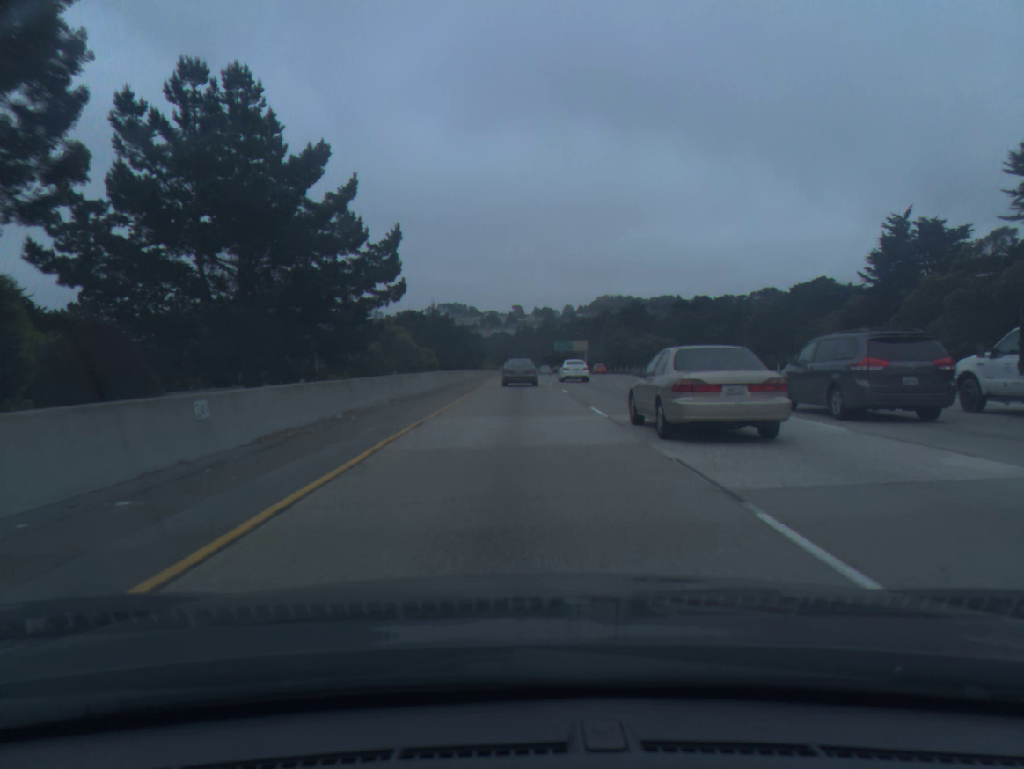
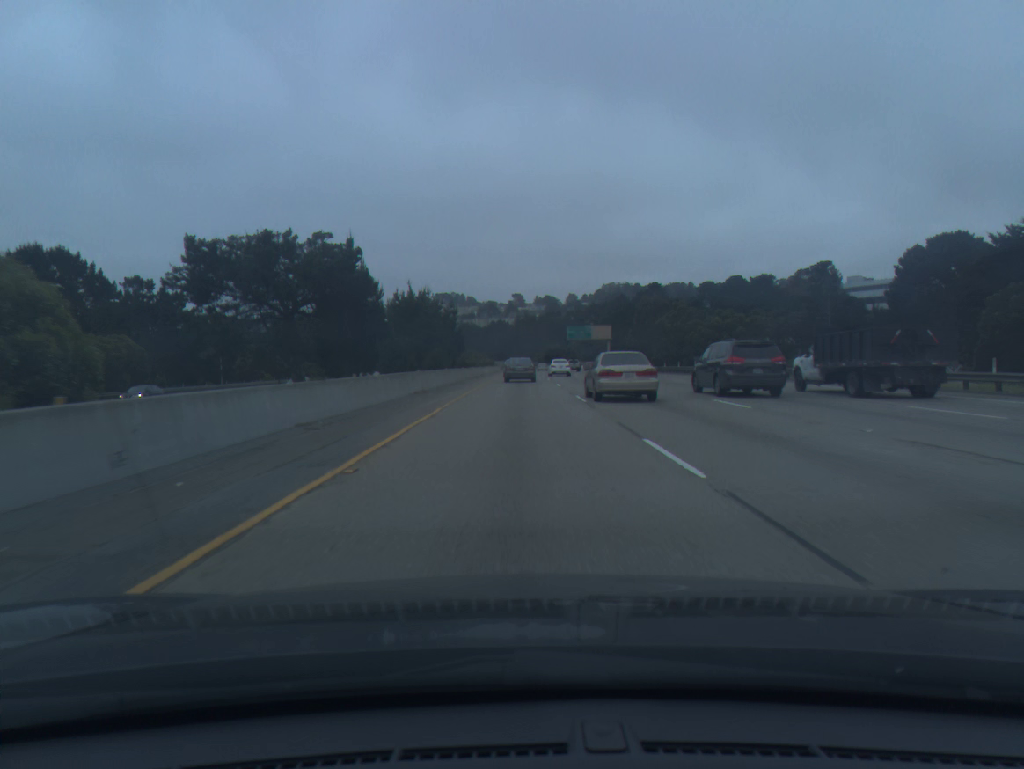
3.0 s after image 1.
(0.0, +52.6) m; 0°
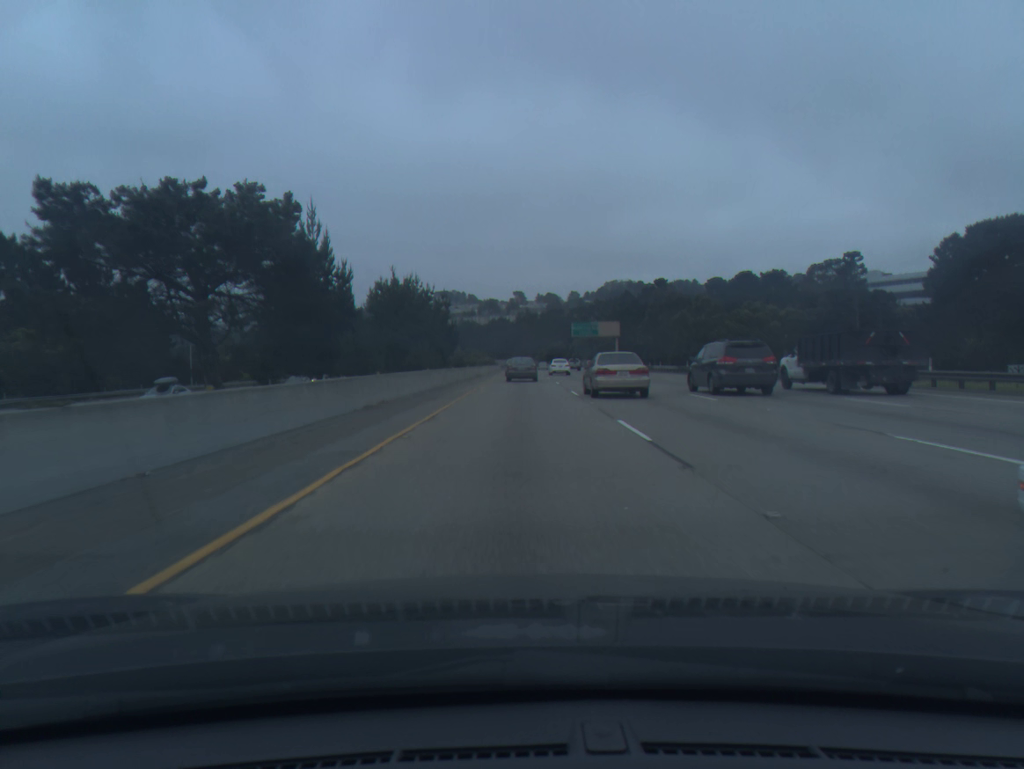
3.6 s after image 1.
(0.0, +10.9) m; 0°
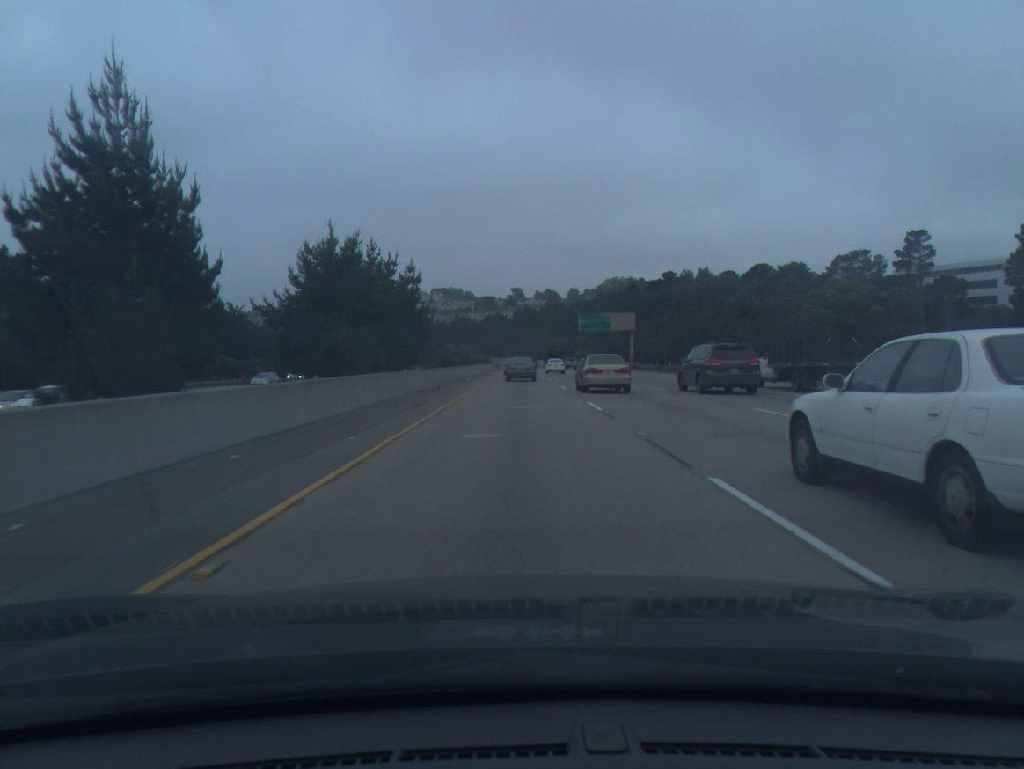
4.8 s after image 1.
(0.0, +22.2) m; 0°
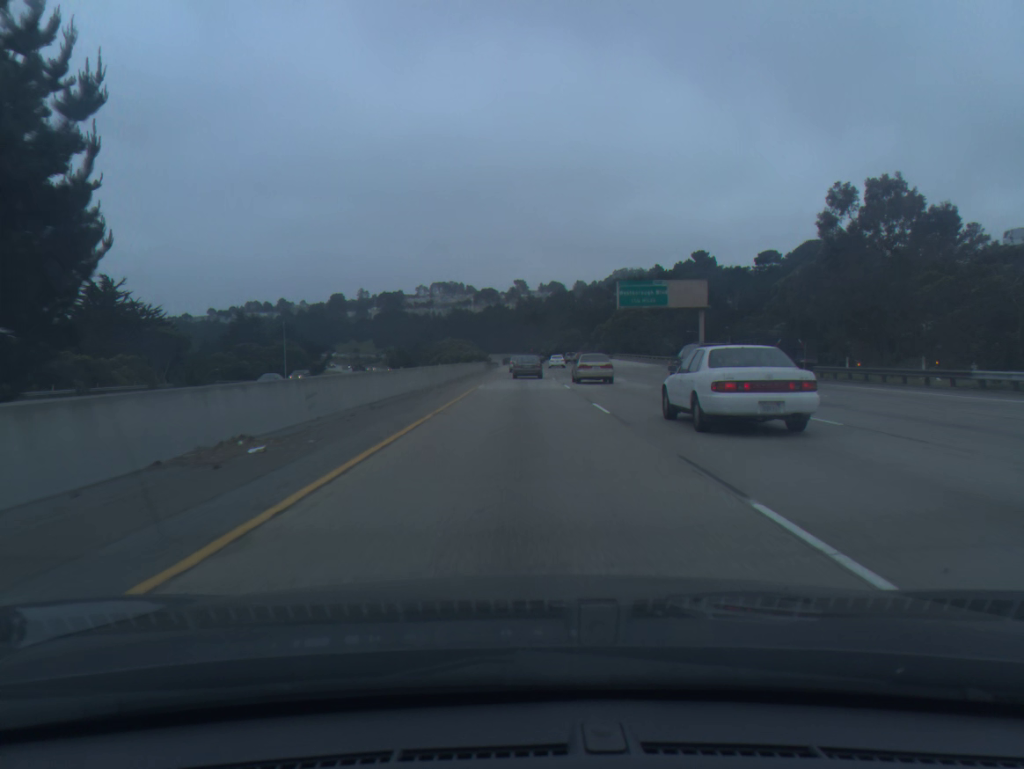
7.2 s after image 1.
(0.0, +45.5) m; 0°
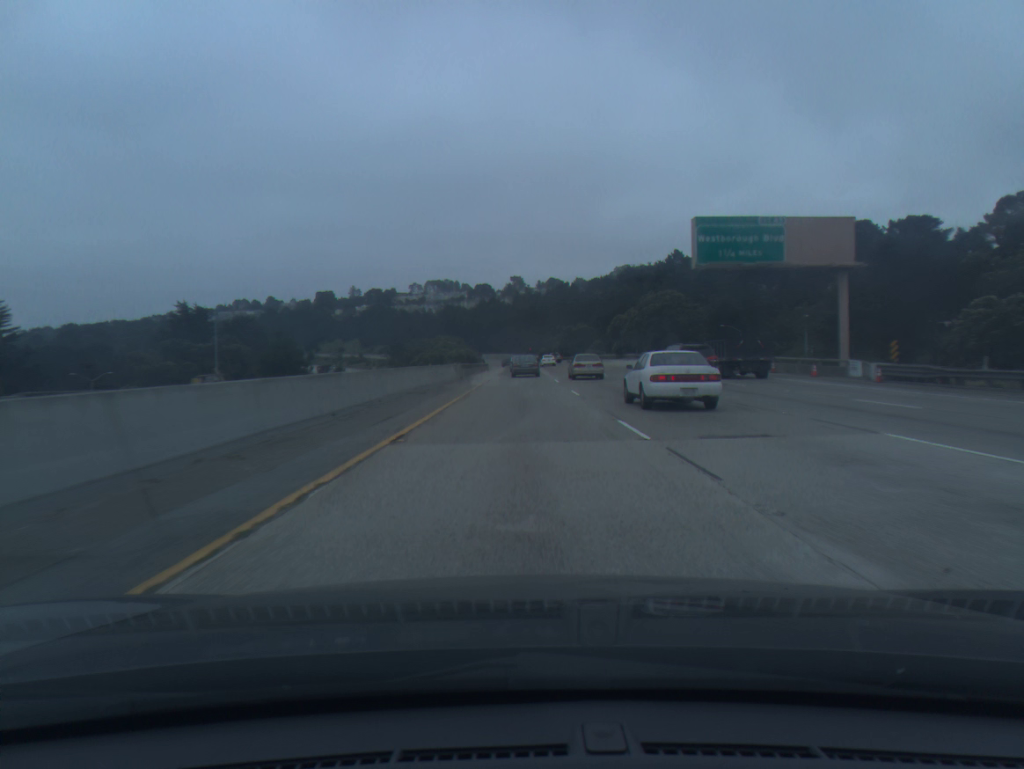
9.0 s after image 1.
(0.0, +34.8) m; 0°
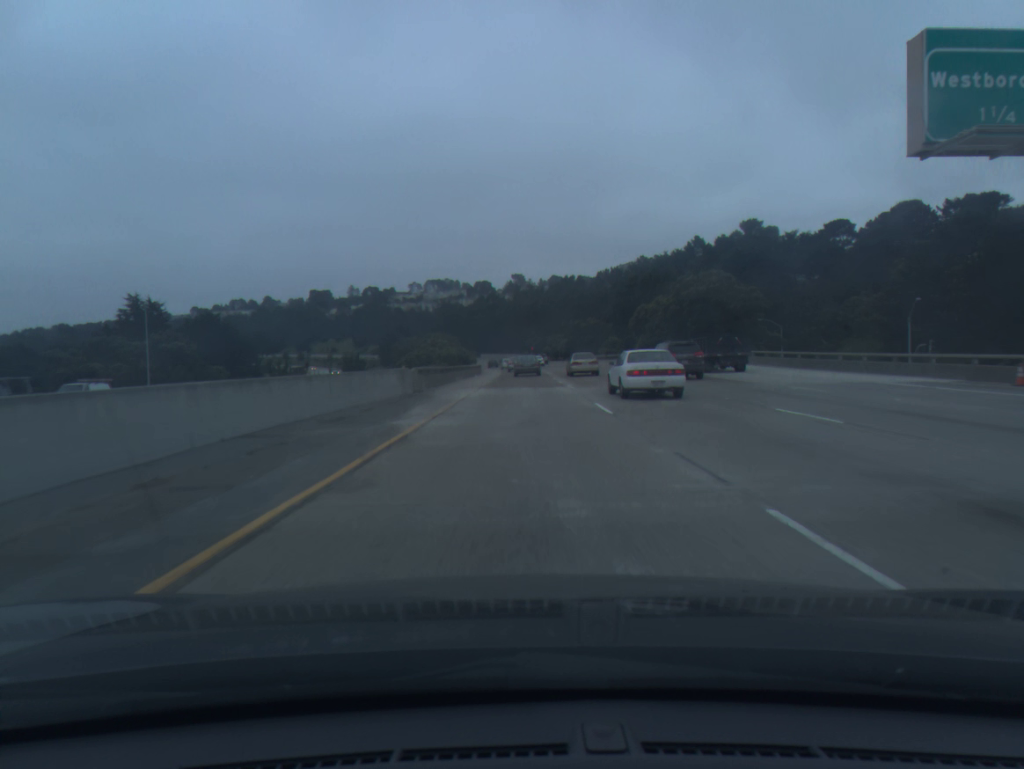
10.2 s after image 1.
(0.0, +23.7) m; 0°
